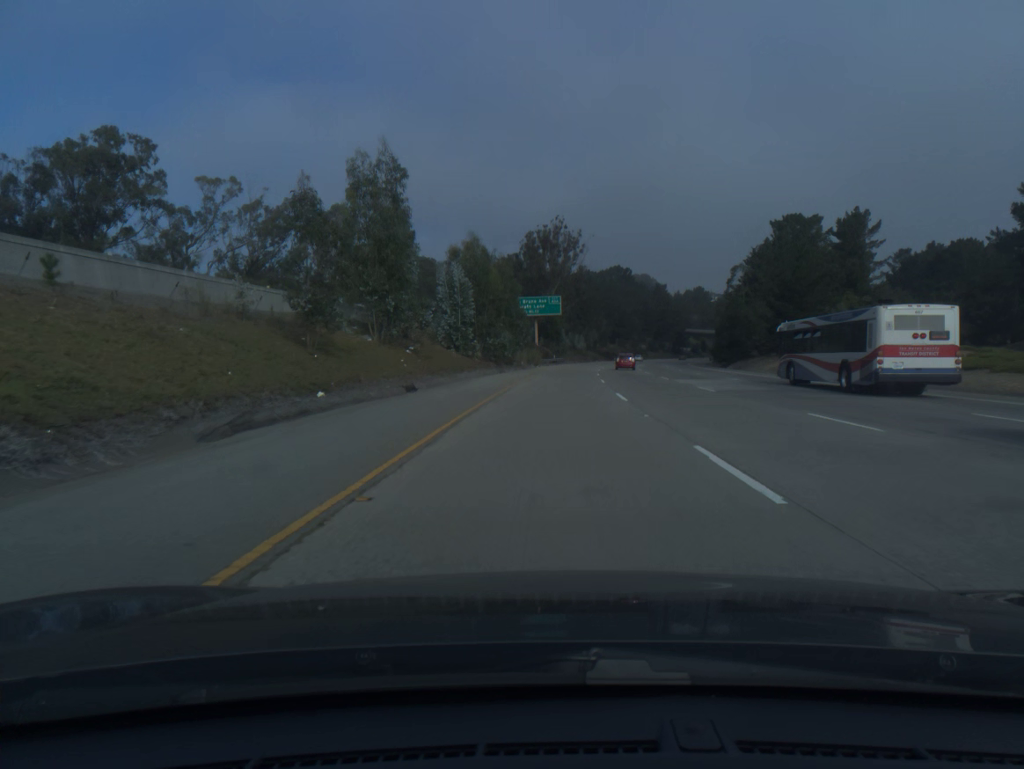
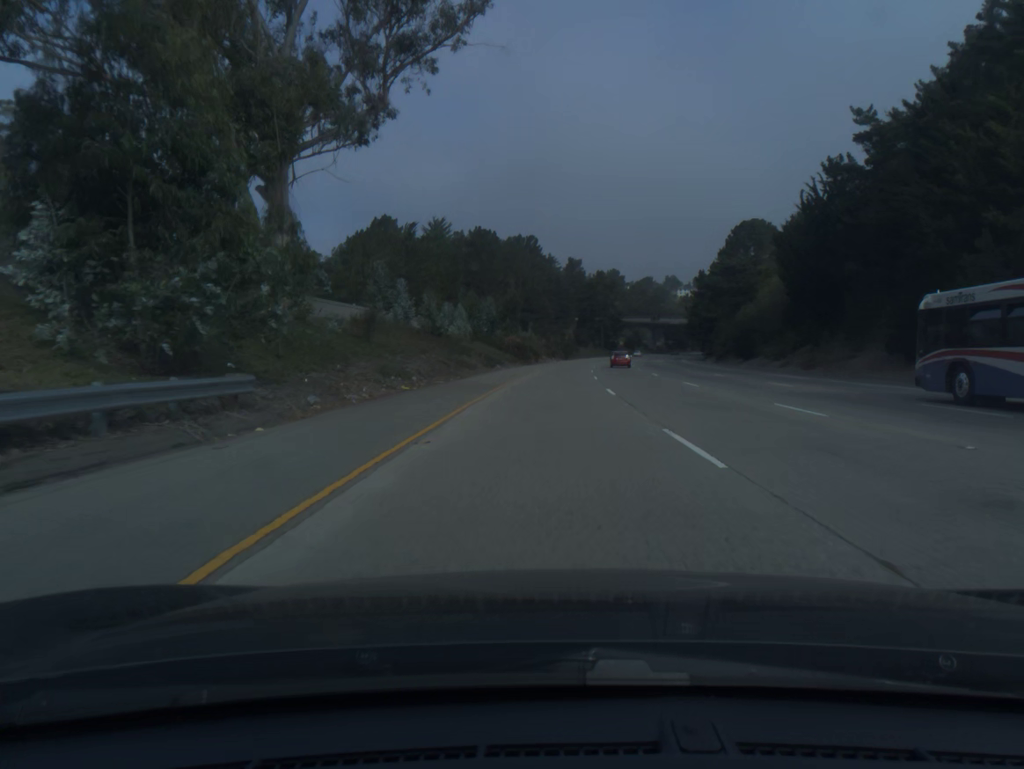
(+6.7, +100.9) m; +8°
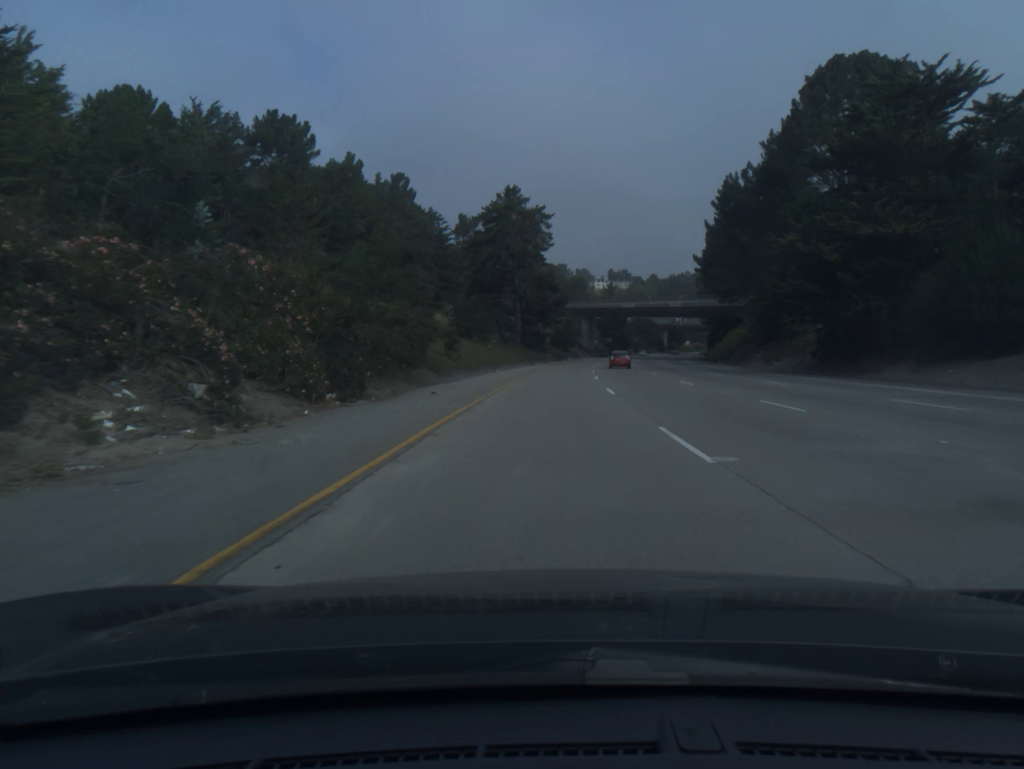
(+6.0, +101.3) m; +7°
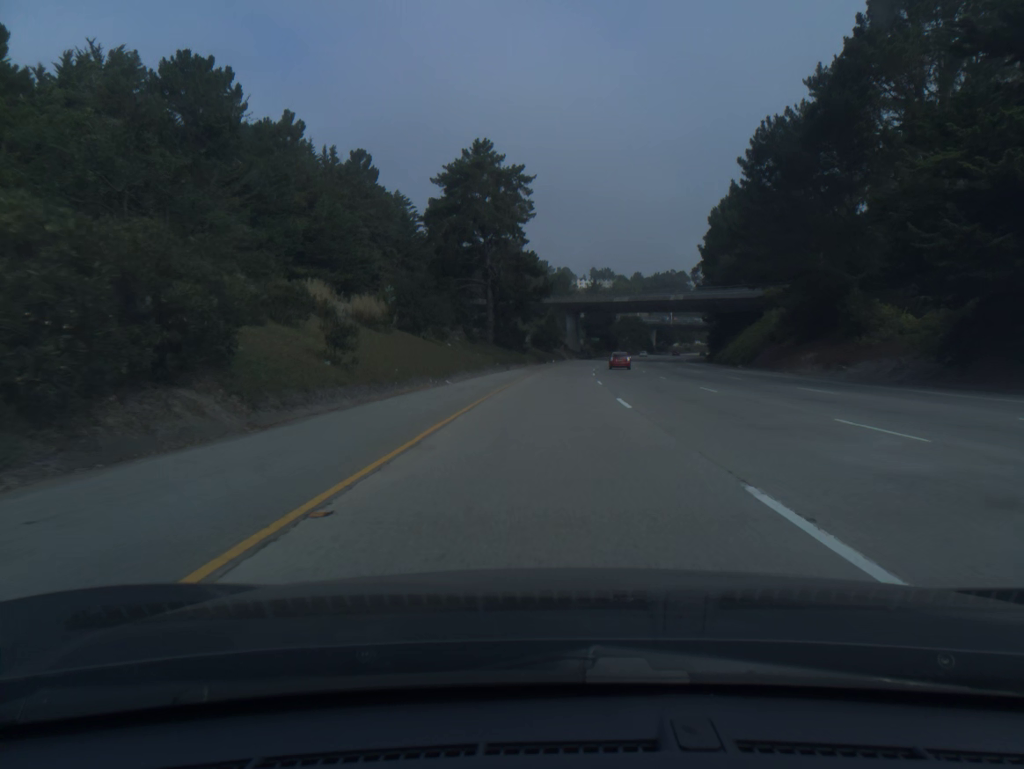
(+0.2, +20.3) m; +1°
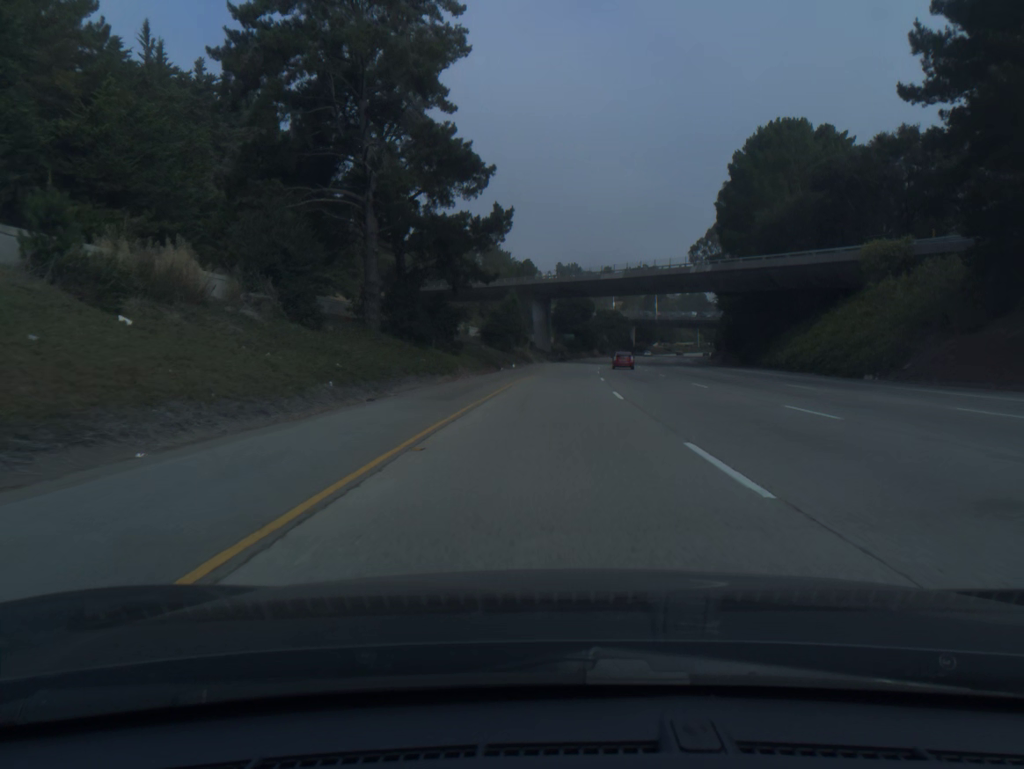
(+0.9, +40.6) m; +3°
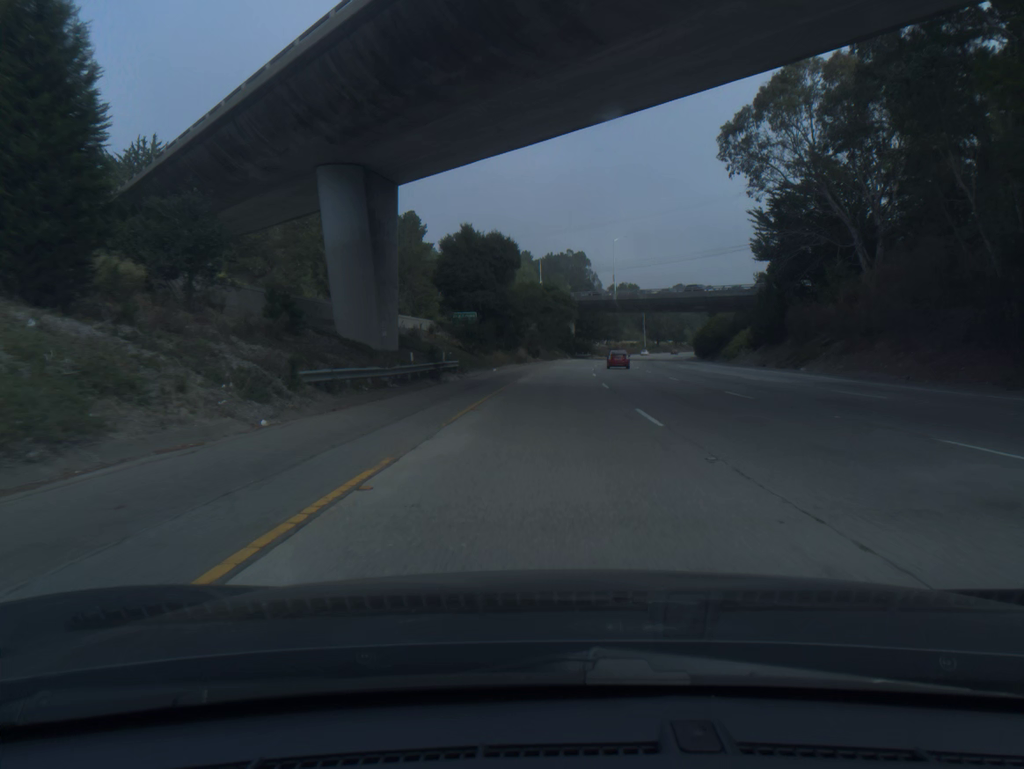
(+4.3, +81.1) m; +6°
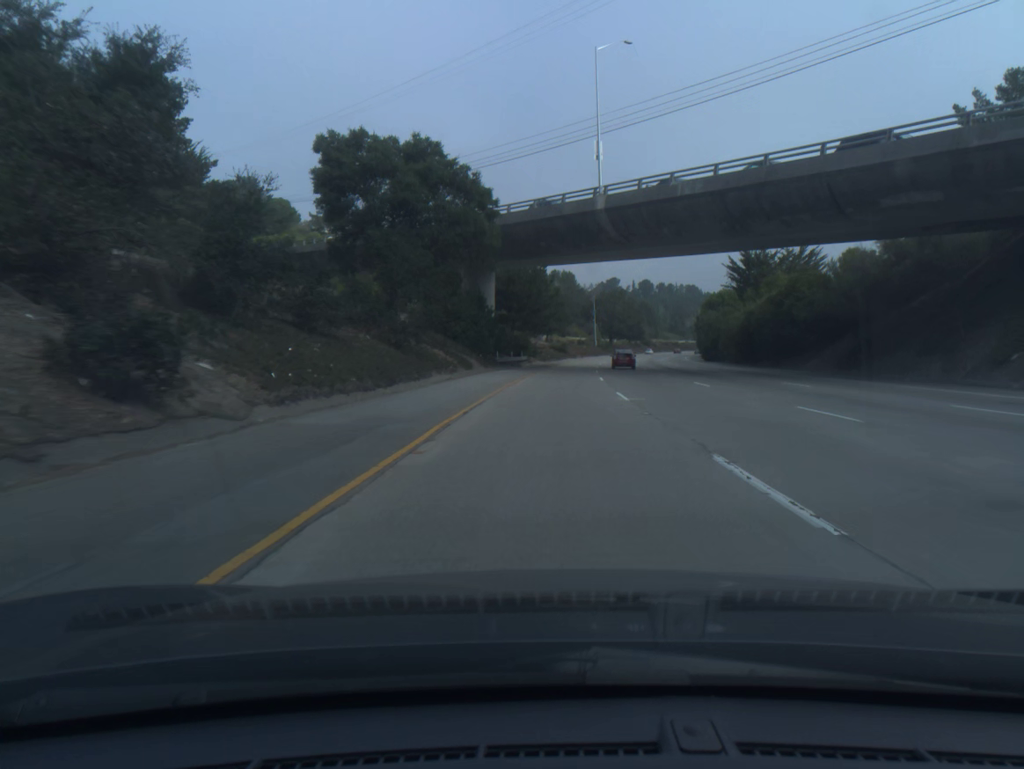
(+3.7, +81.1) m; +5°
